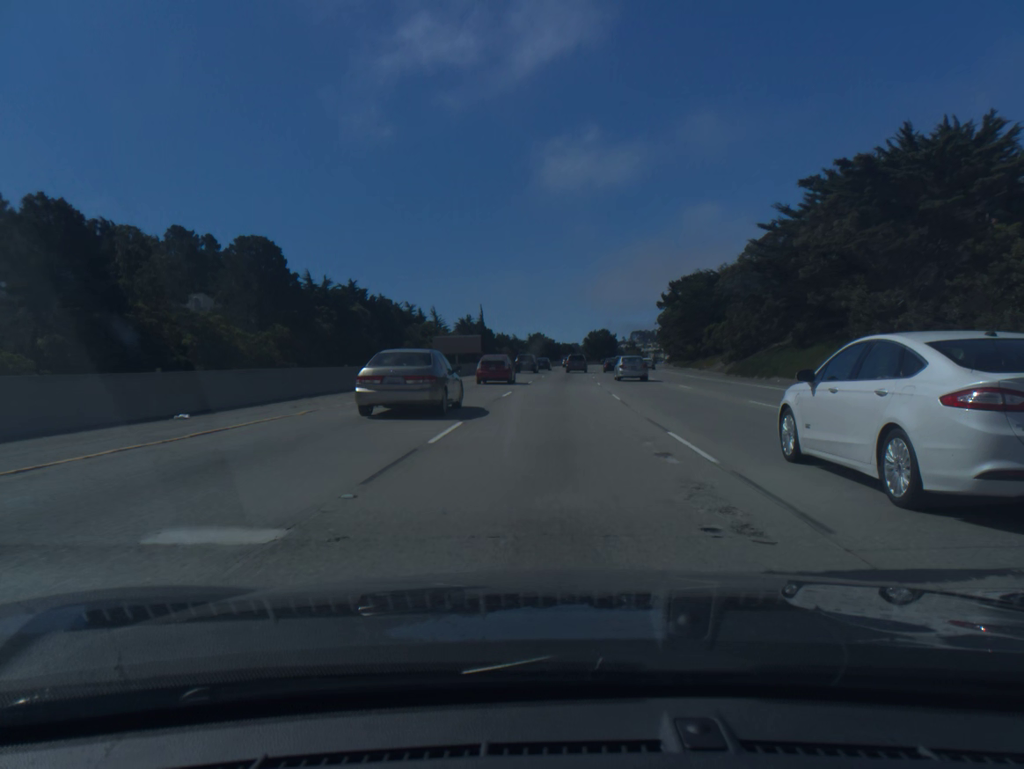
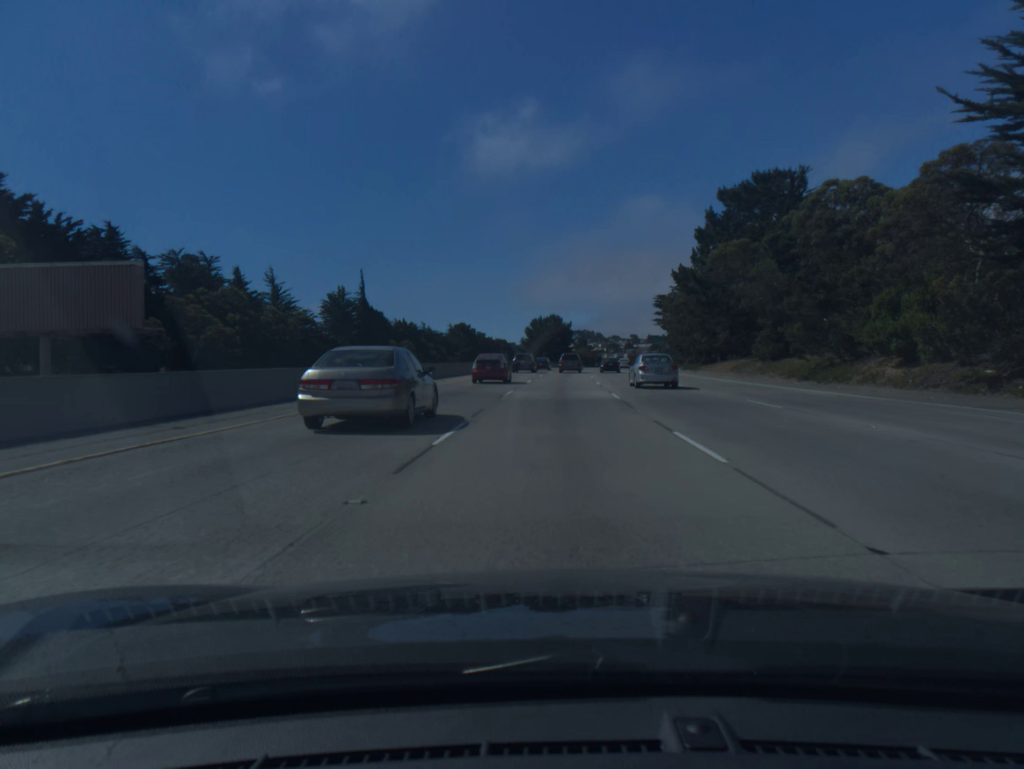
(+3.3, +87.4) m; +5°
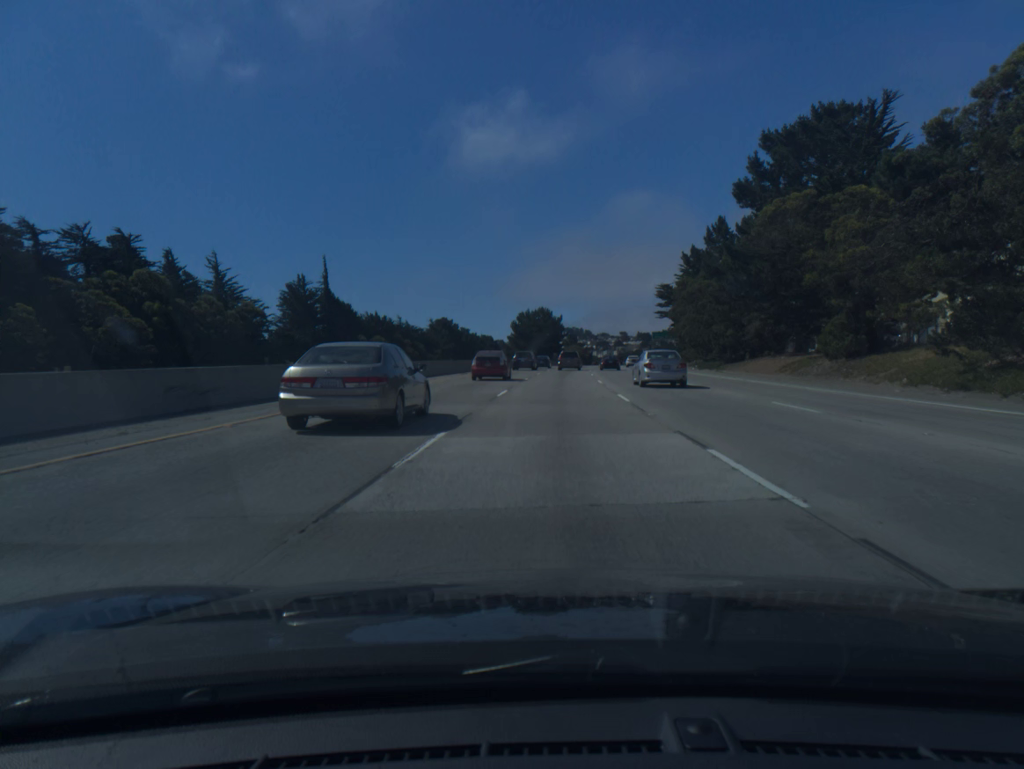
(+0.1, +17.6) m; +1°
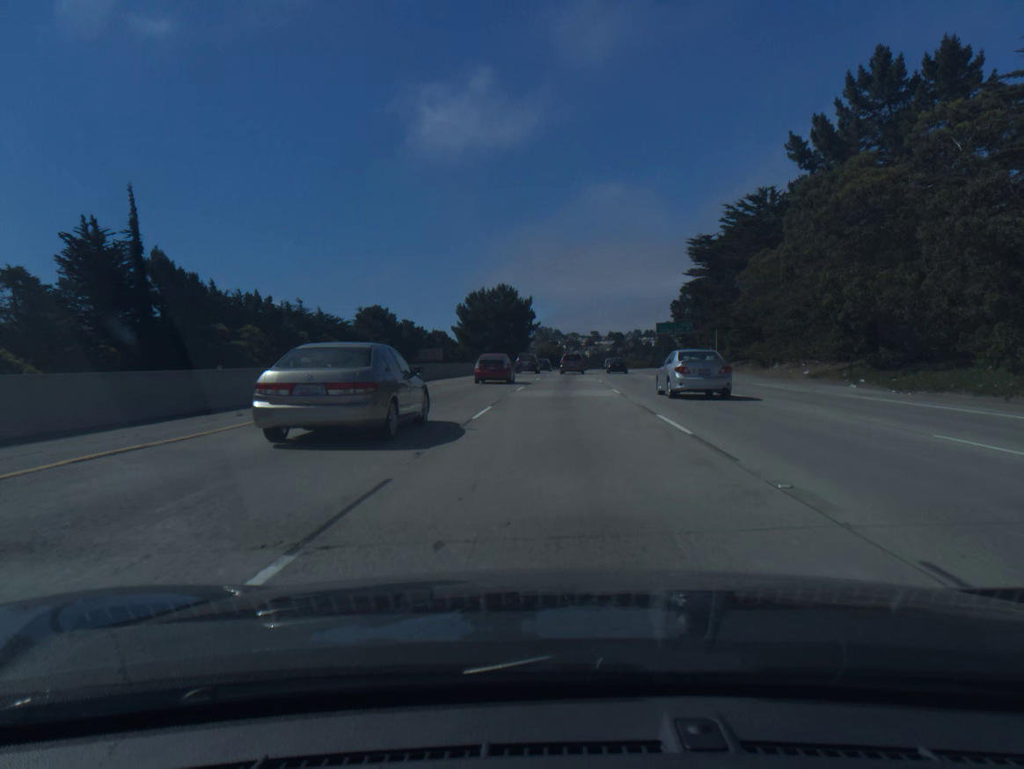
(+1.0, +52.4) m; +2°
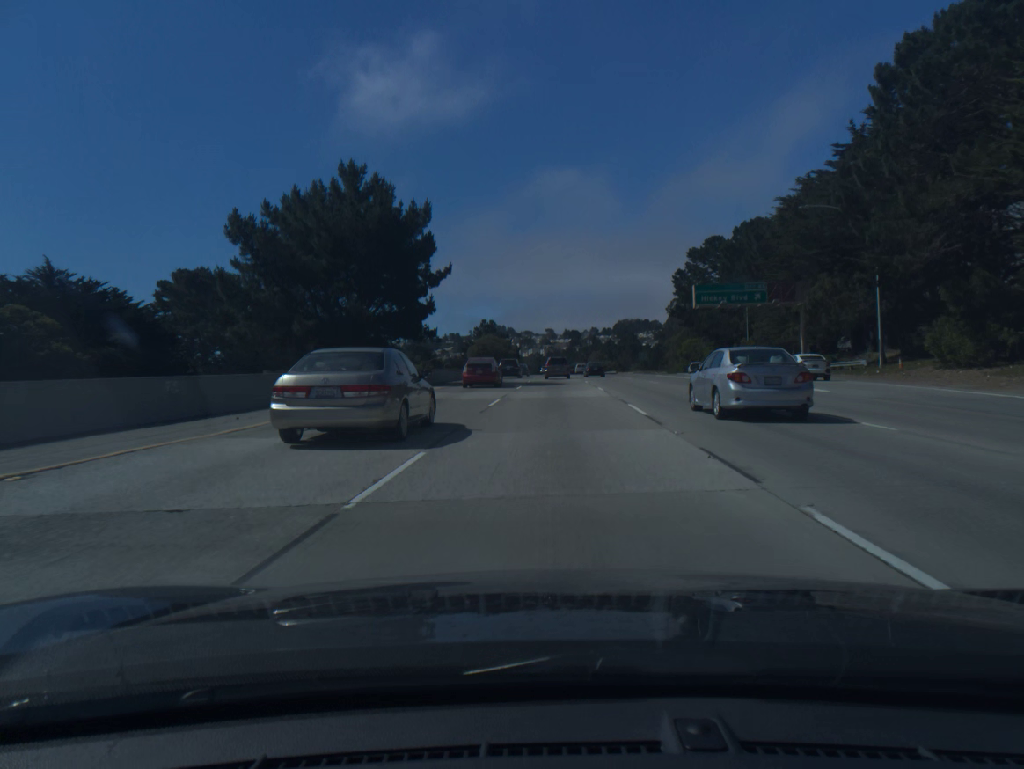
(+2.2, +68.6) m; +3°
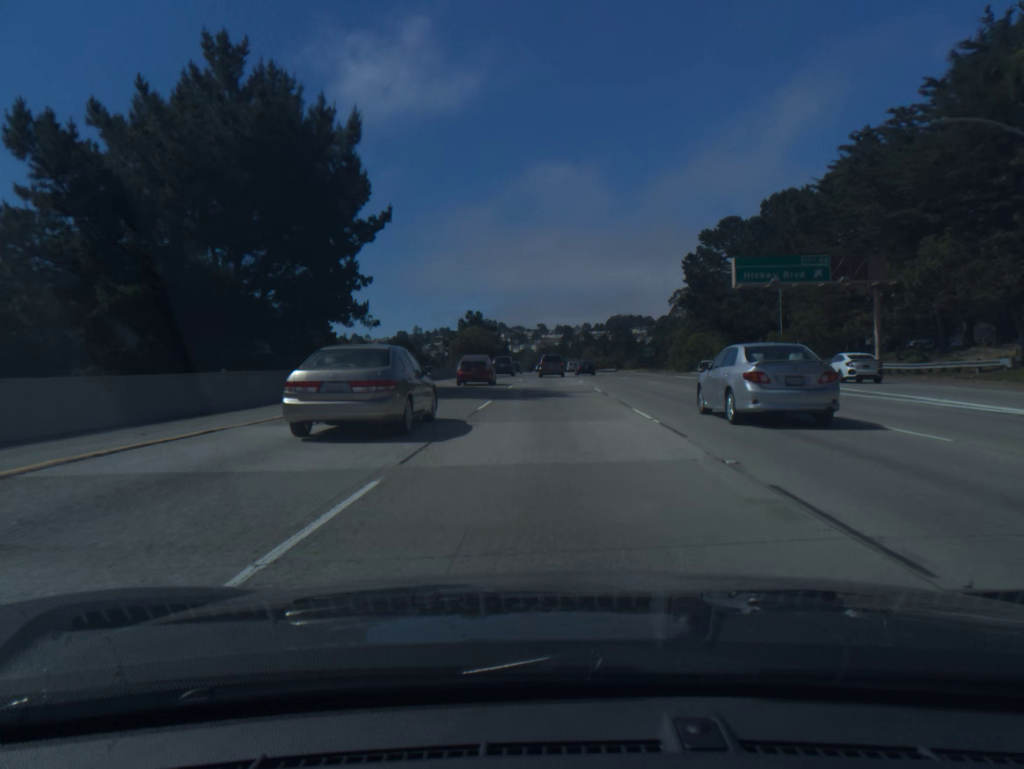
(+0.1, +17.0) m; +1°
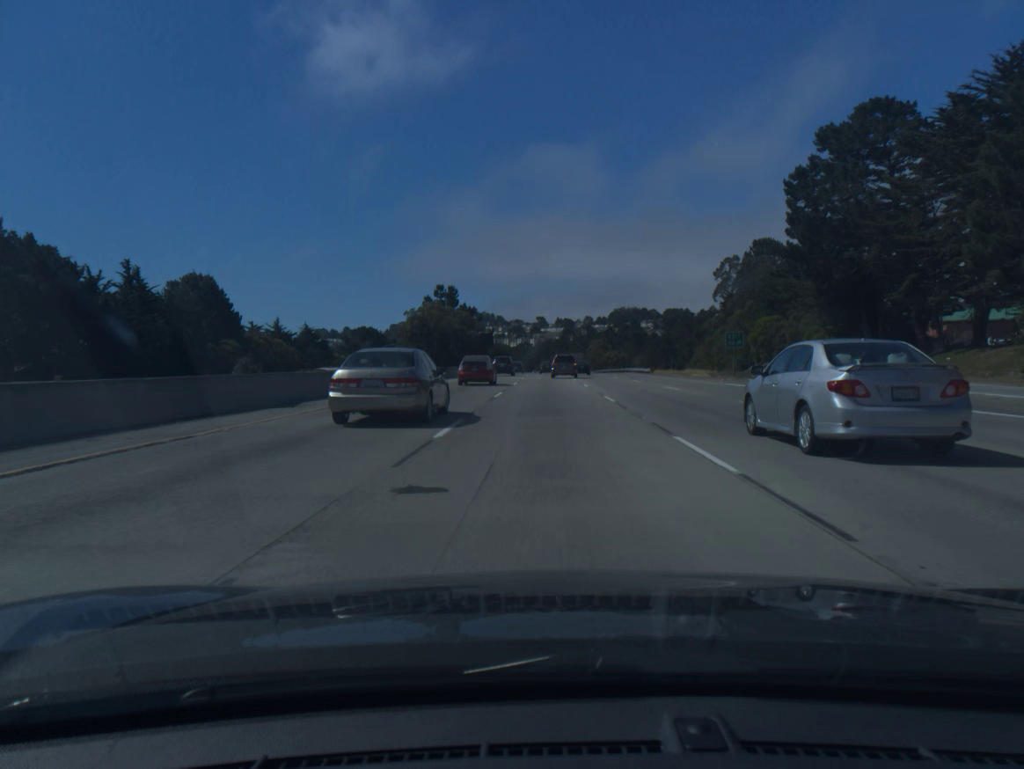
(+0.2, +50.5) m; 0°
